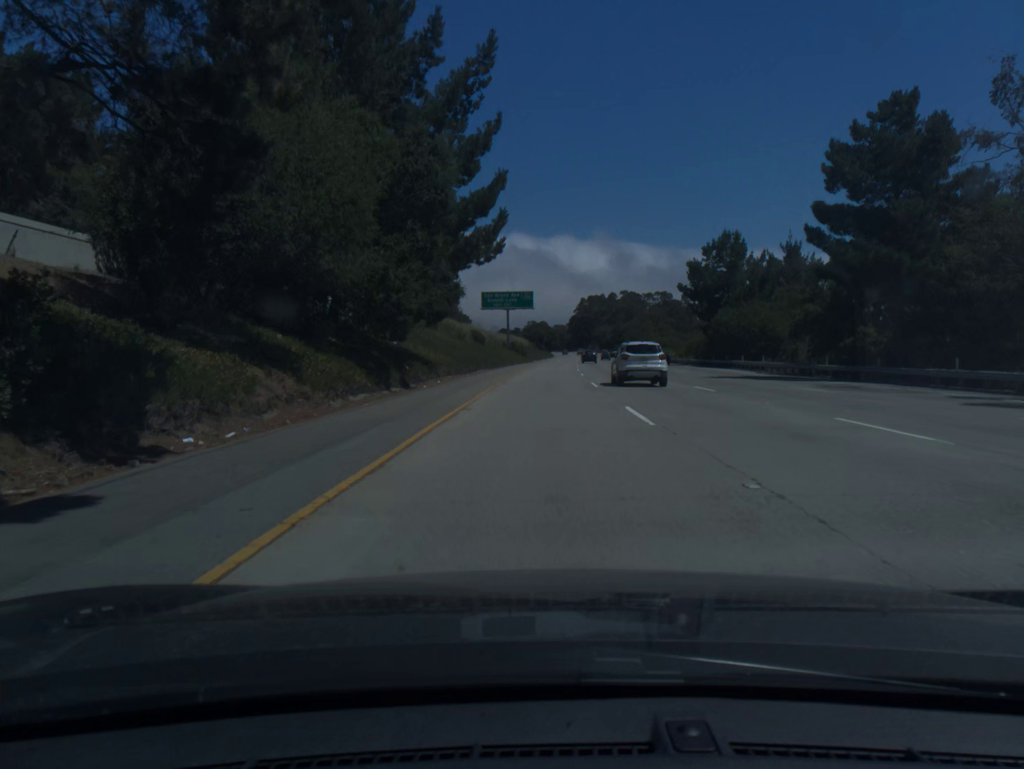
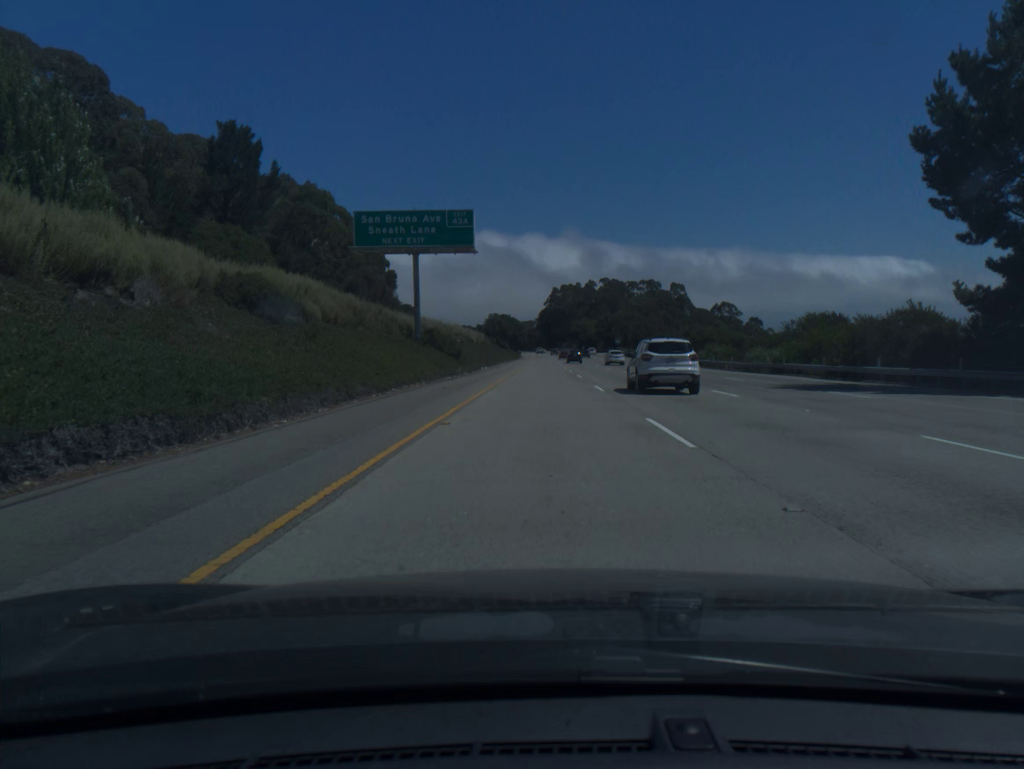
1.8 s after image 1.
(+1.3, +62.1) m; +2°
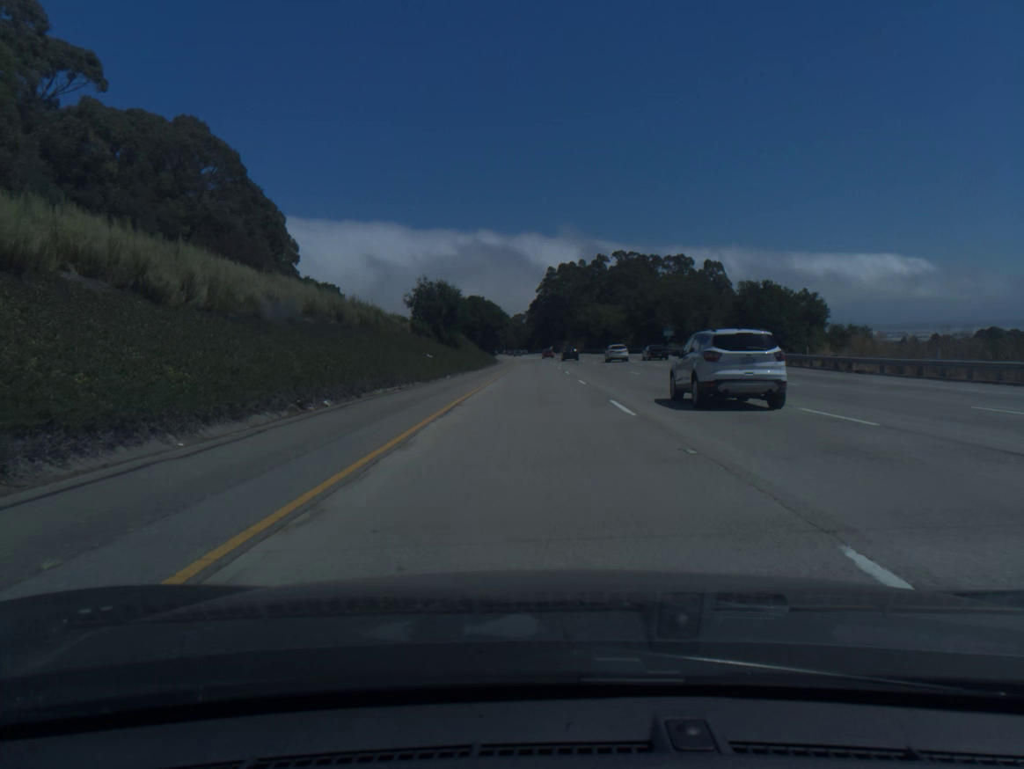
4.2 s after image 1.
(+0.8, +82.8) m; +1°
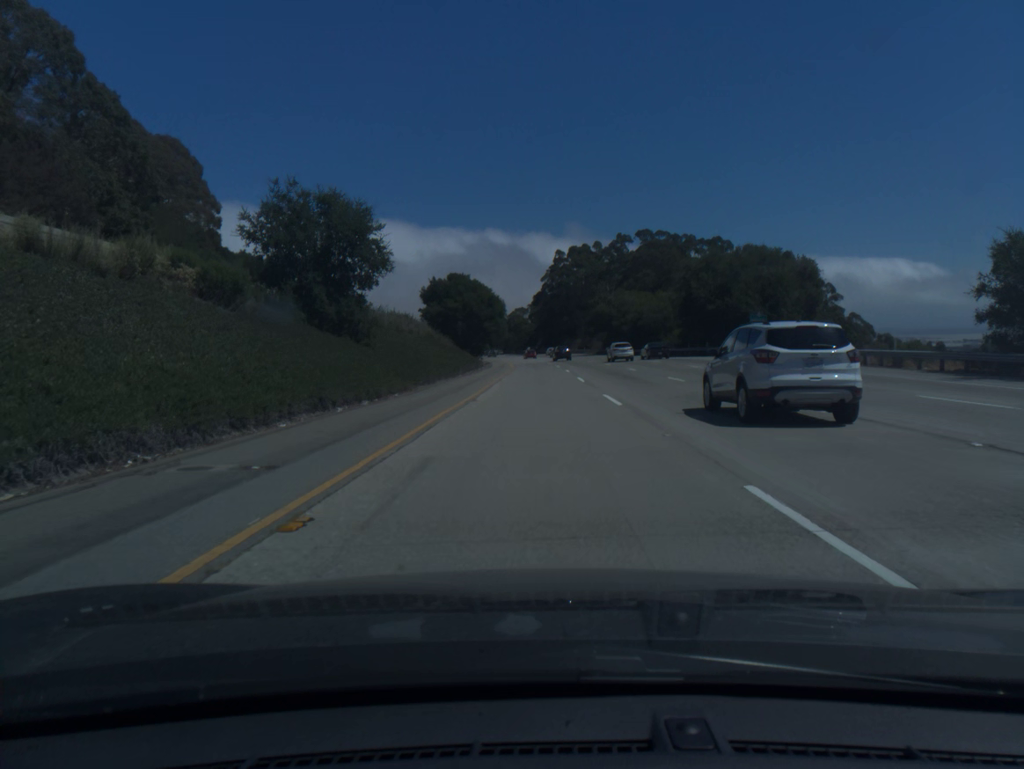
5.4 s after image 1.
(-0.1, +41.4) m; 0°
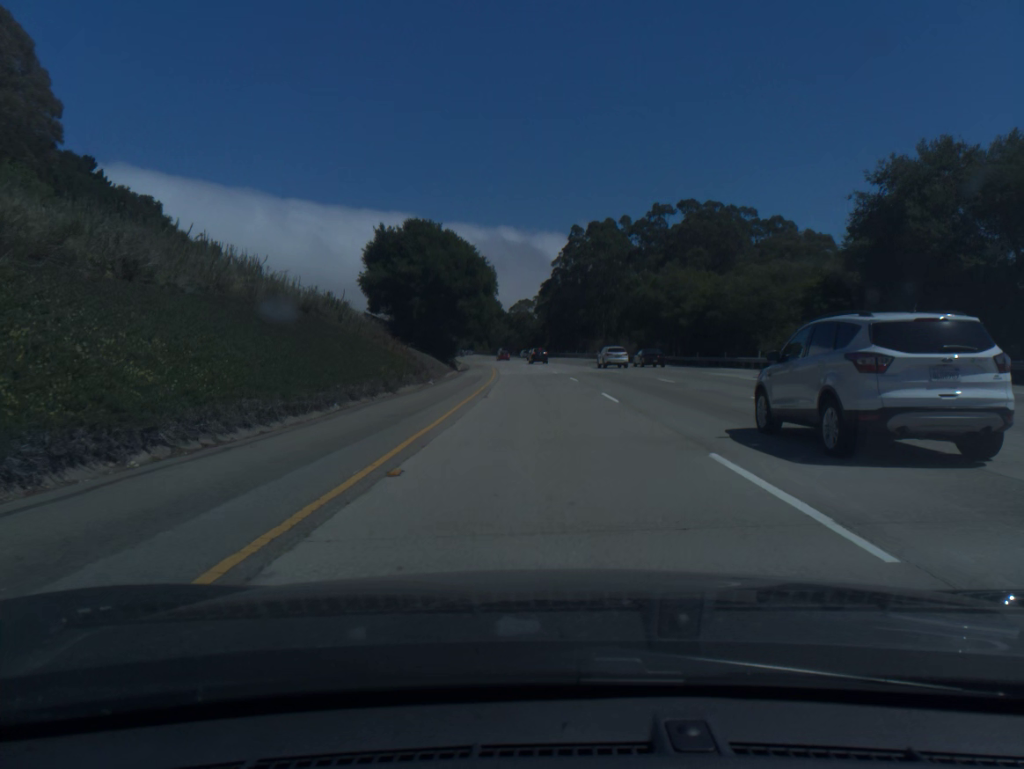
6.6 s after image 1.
(-0.1, +41.3) m; 0°
